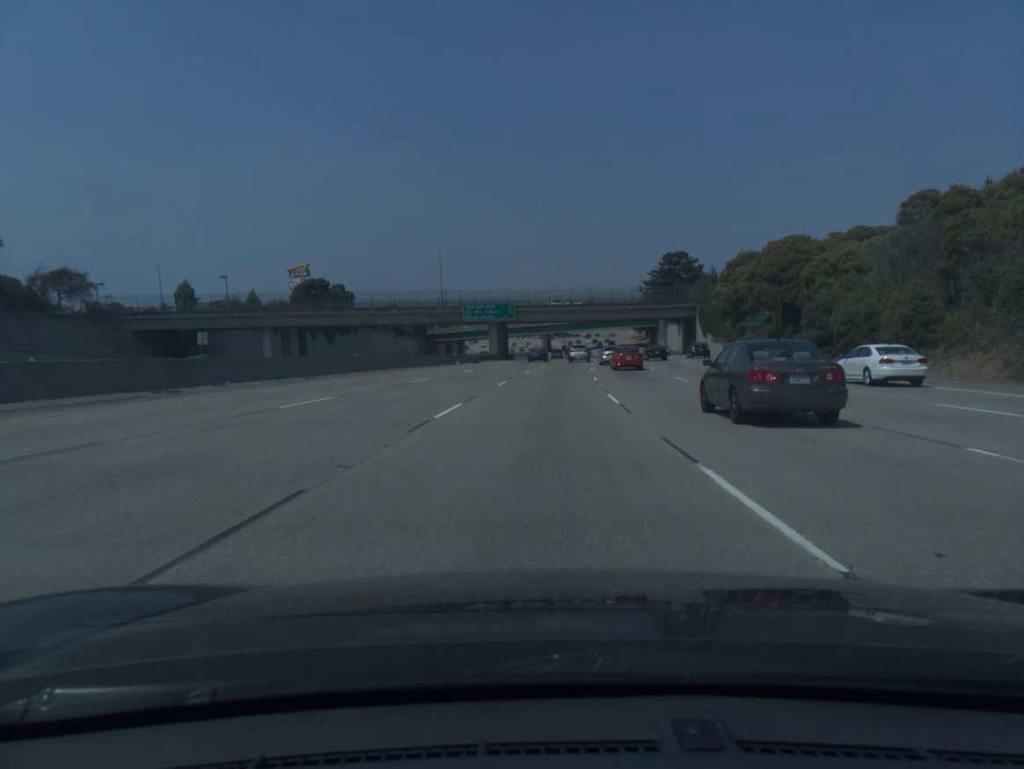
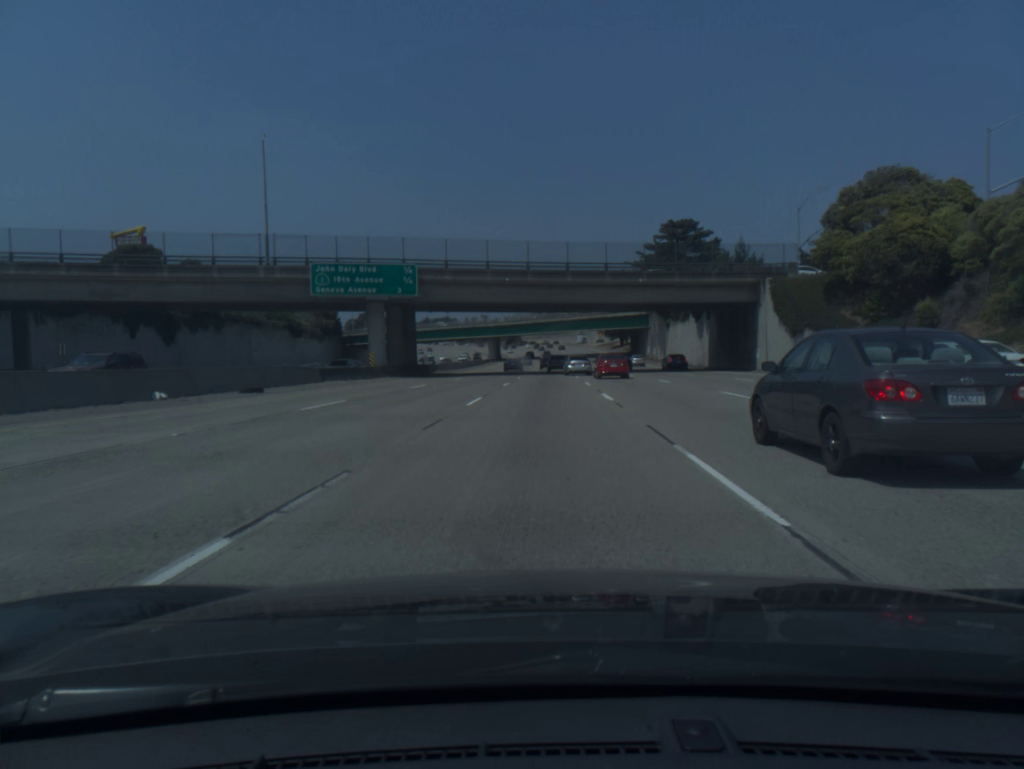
(+1.8, +55.8) m; +3°
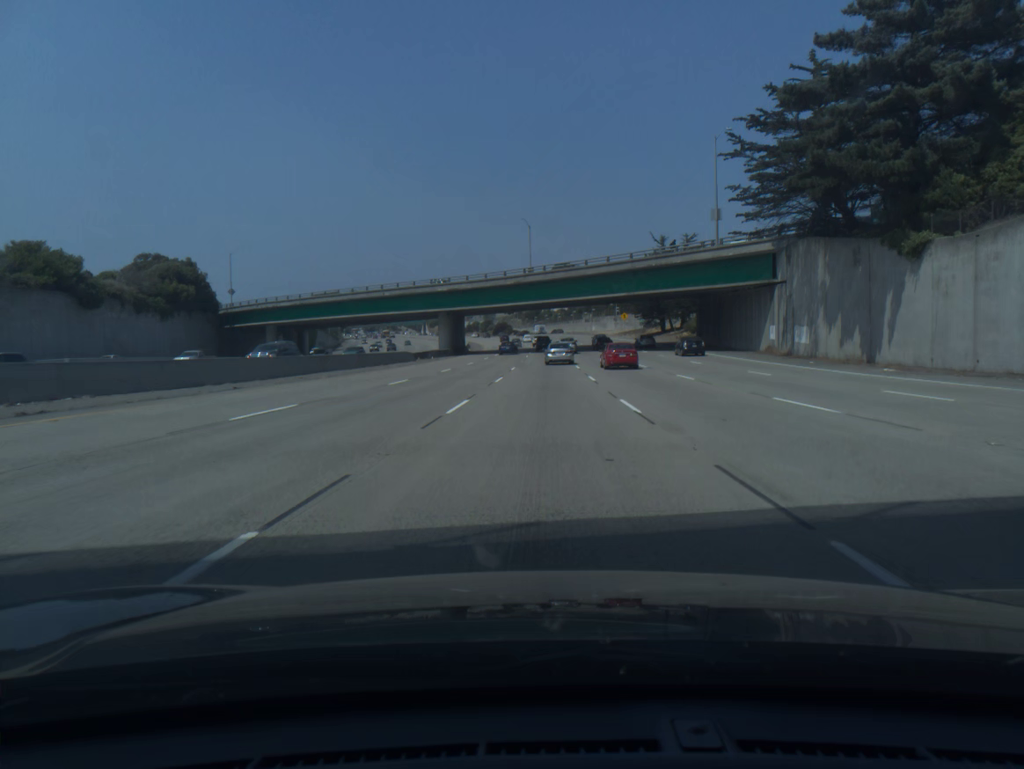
(+0.8, +75.1) m; 0°
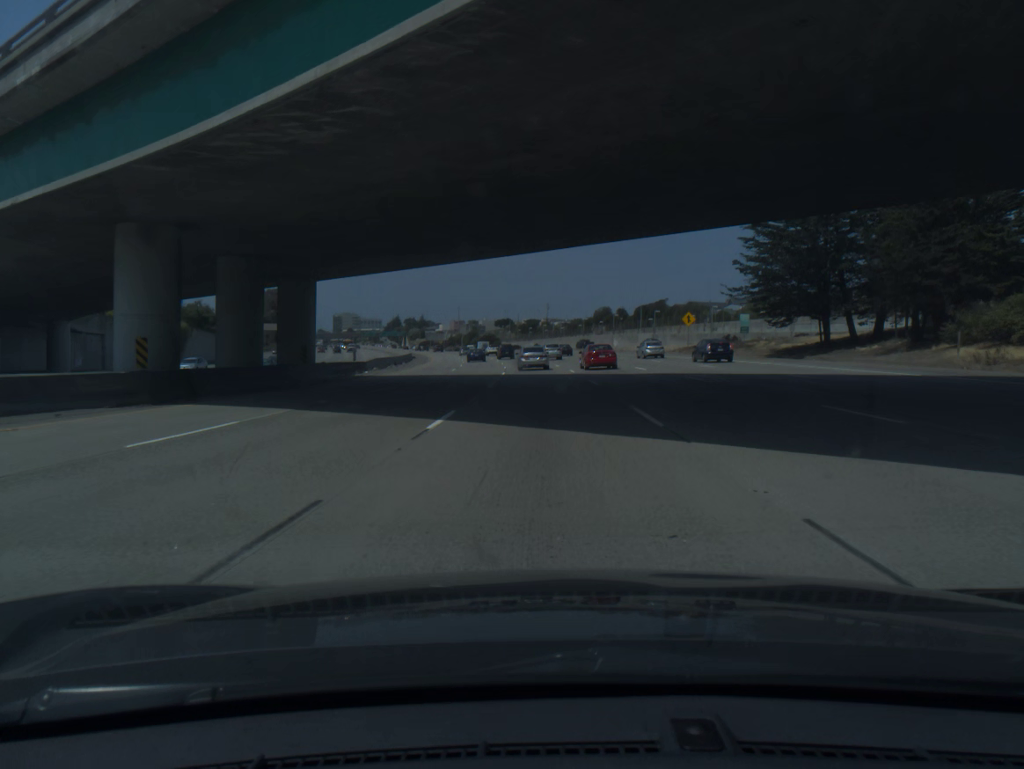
(+0.3, +74.3) m; 0°
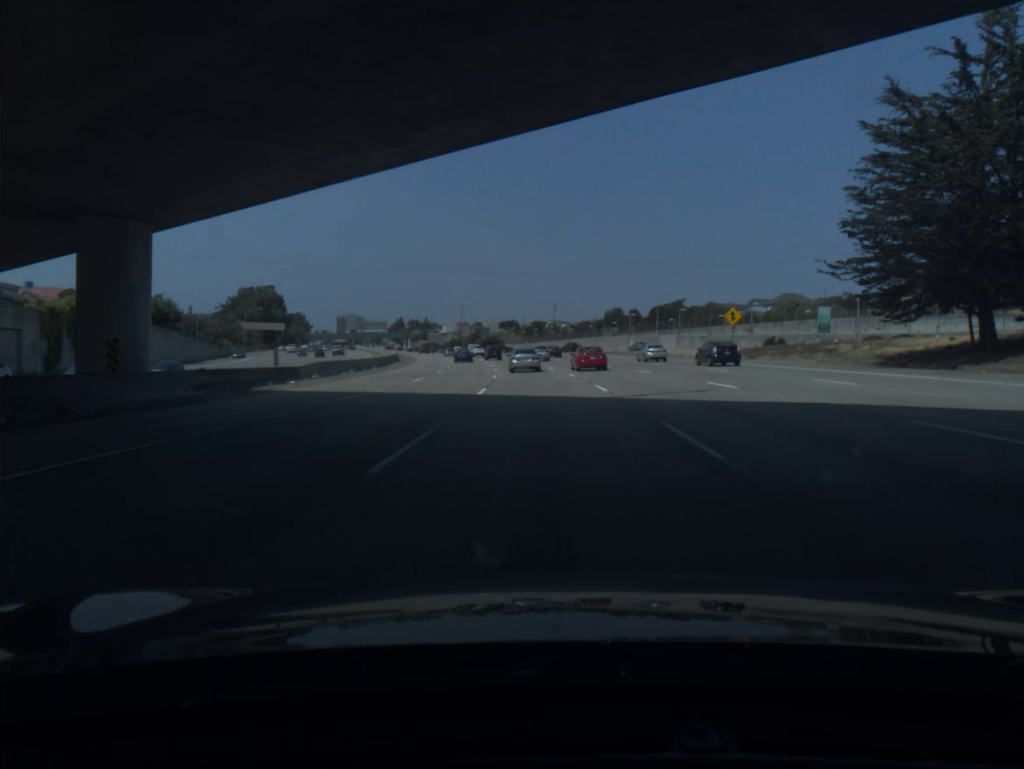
(0.0, +18.1) m; 0°
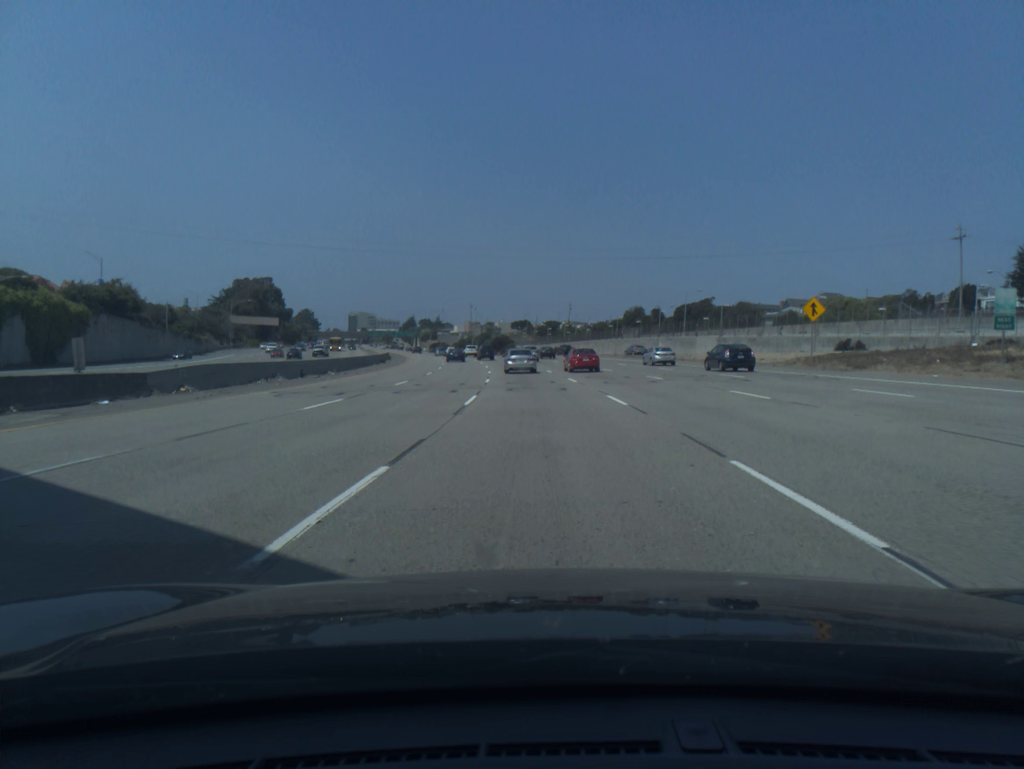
(-0.1, +18.0) m; -1°
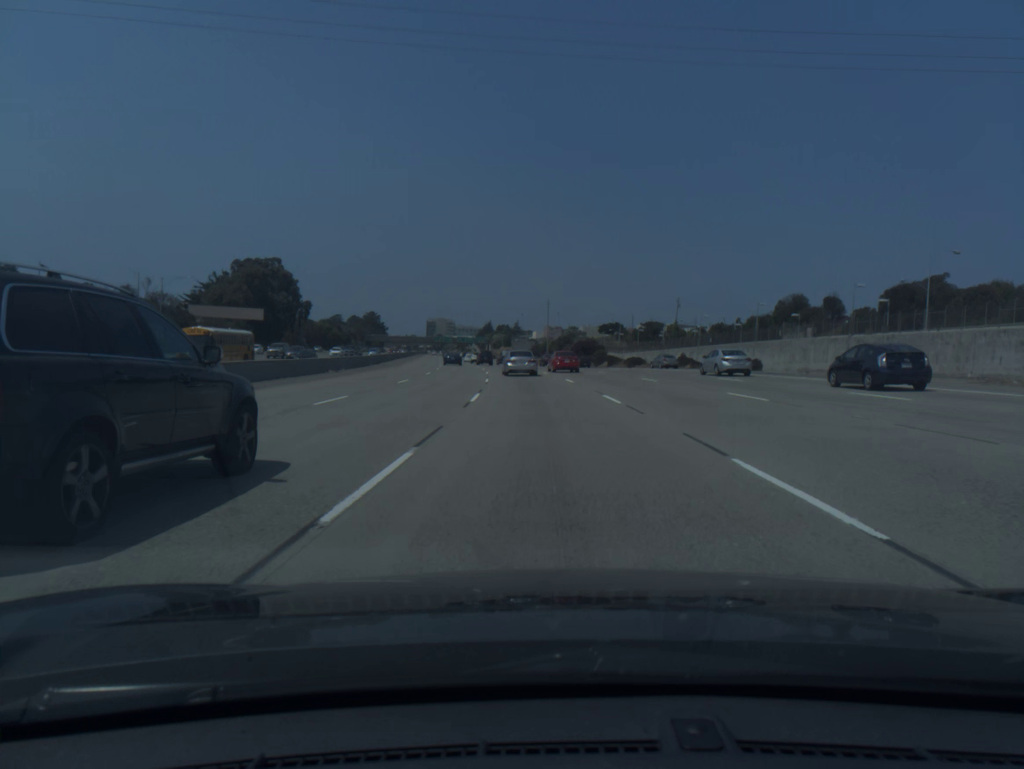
(-3.8, +70.3) m; -6°
